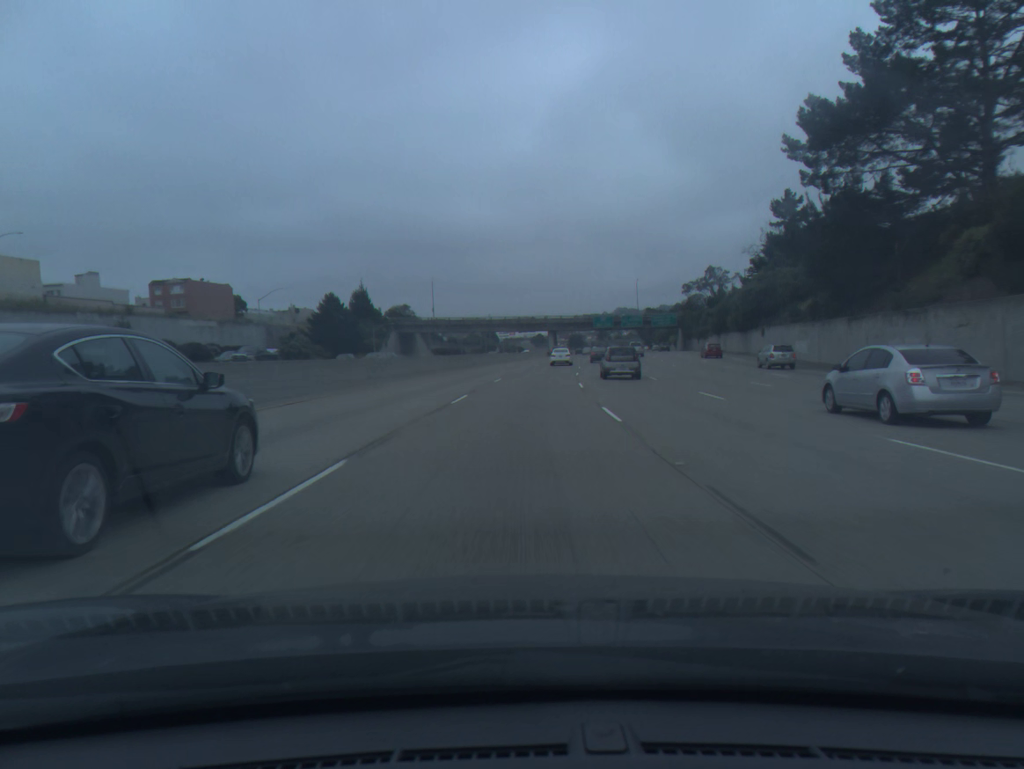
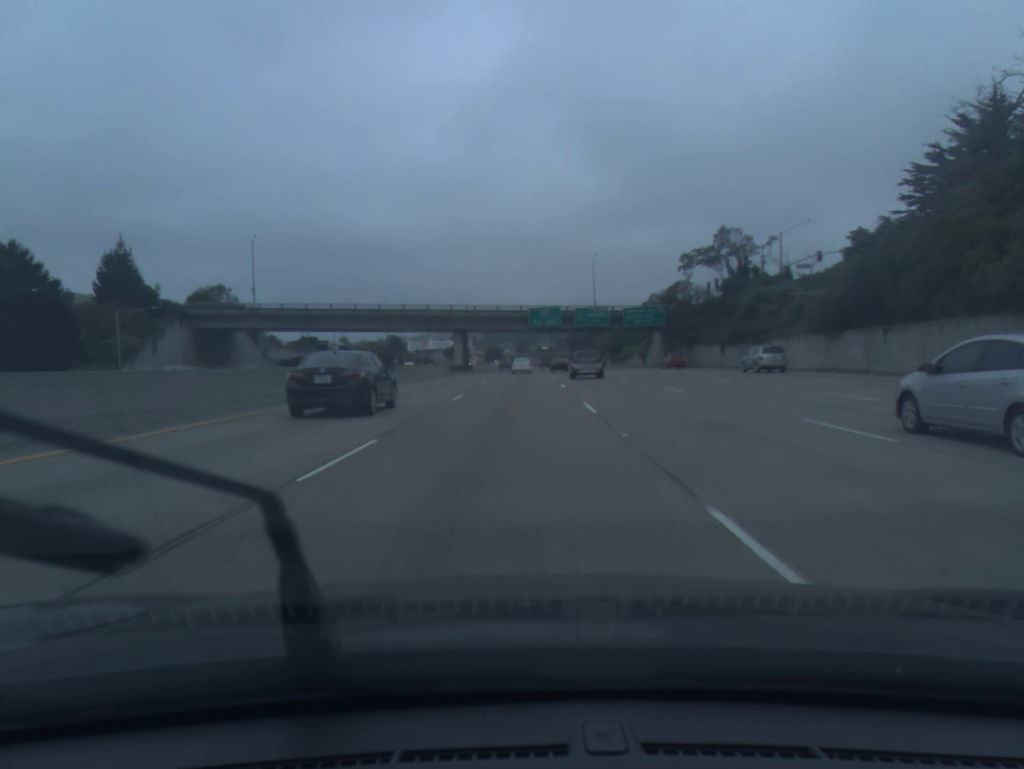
(+4.1, +70.3) m; +6°
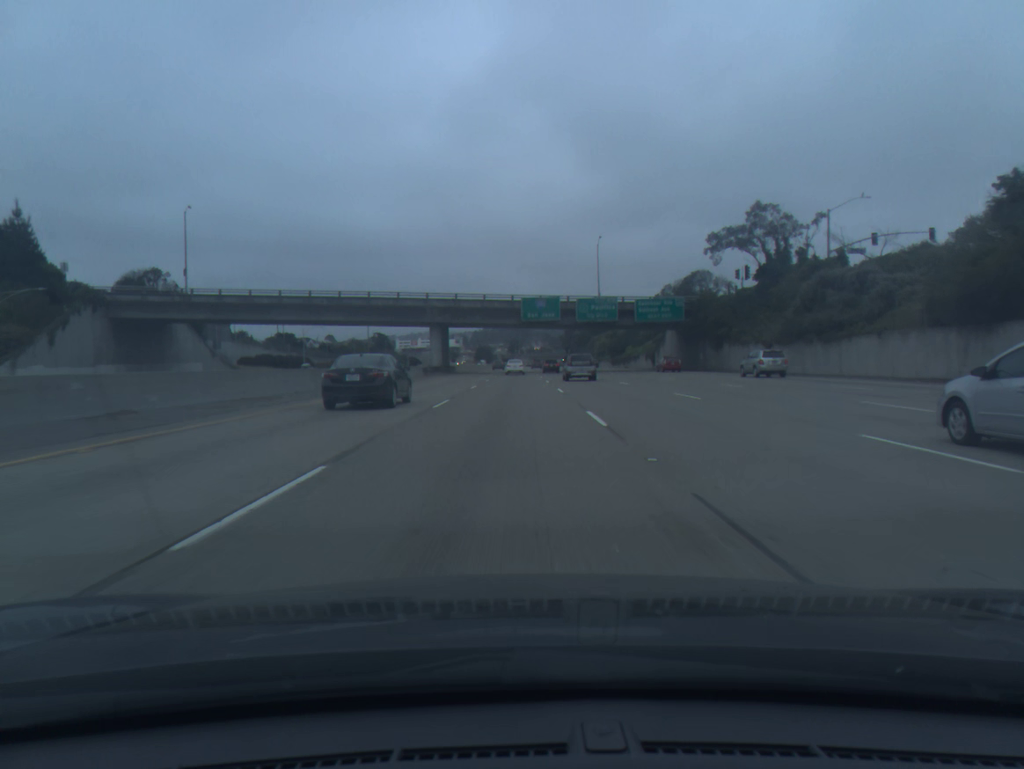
(+0.1, +17.6) m; +1°
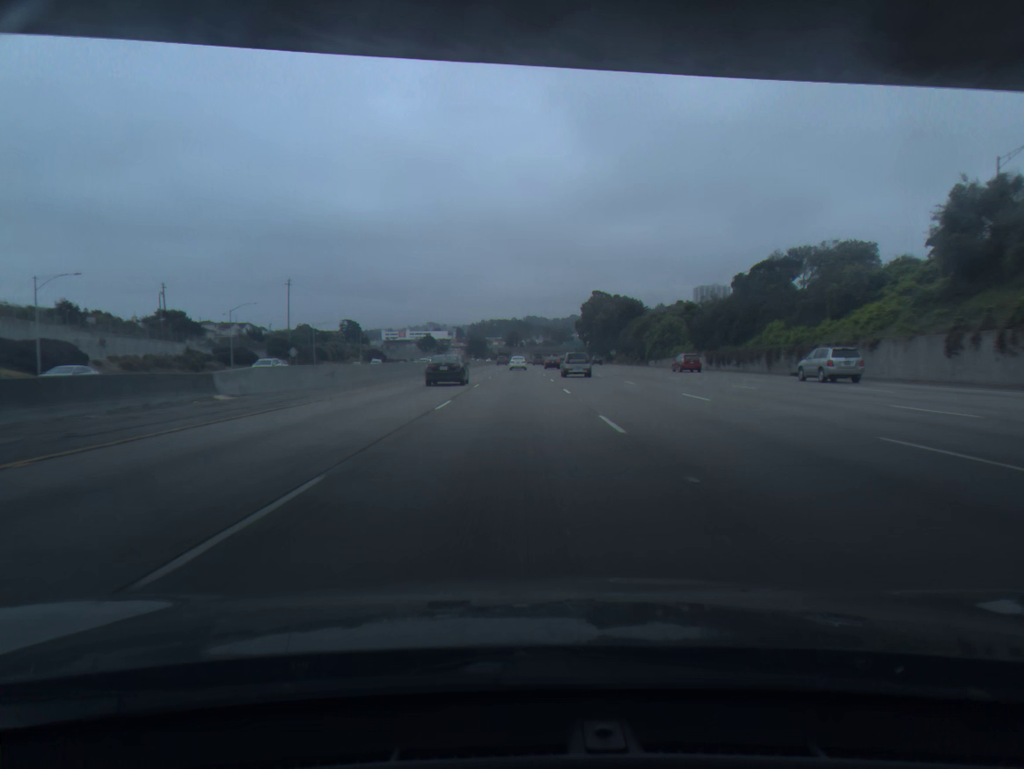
(0.0, +89.0) m; 0°
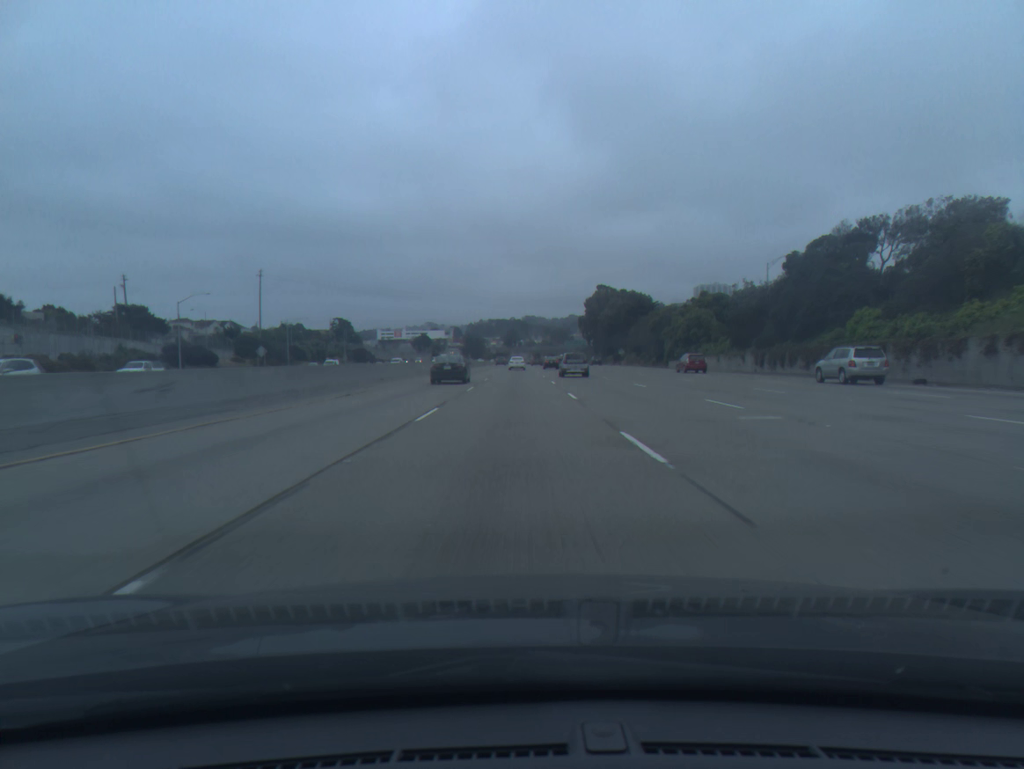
(0.0, +18.2) m; 0°
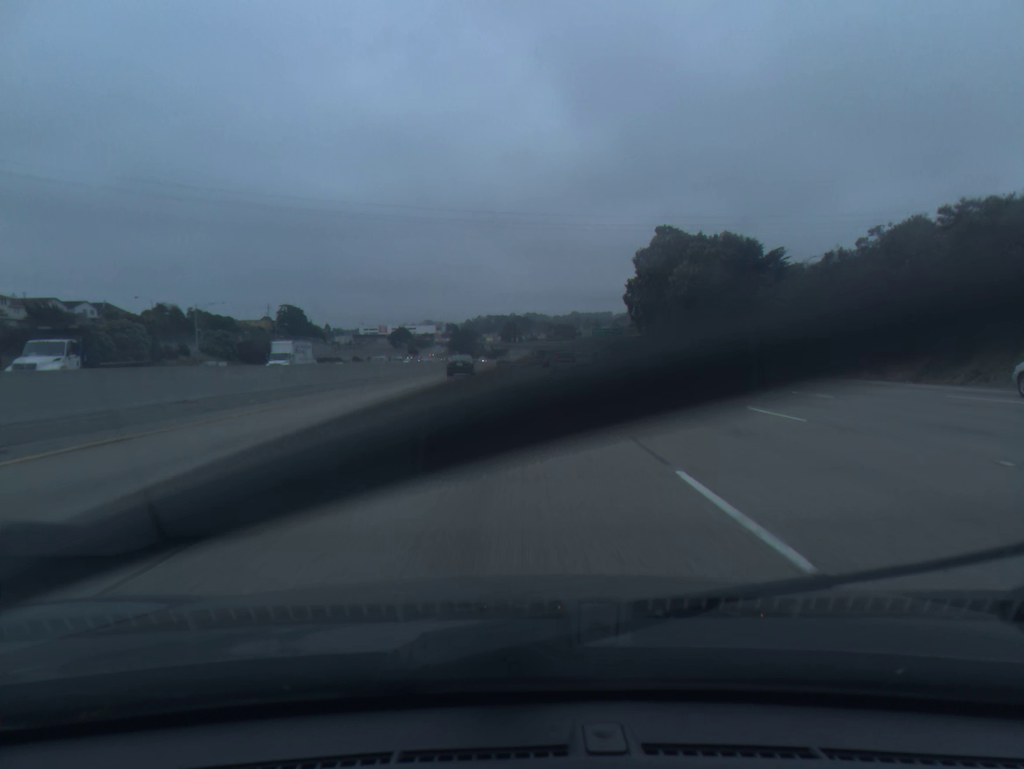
(-0.2, +91.7) m; 0°
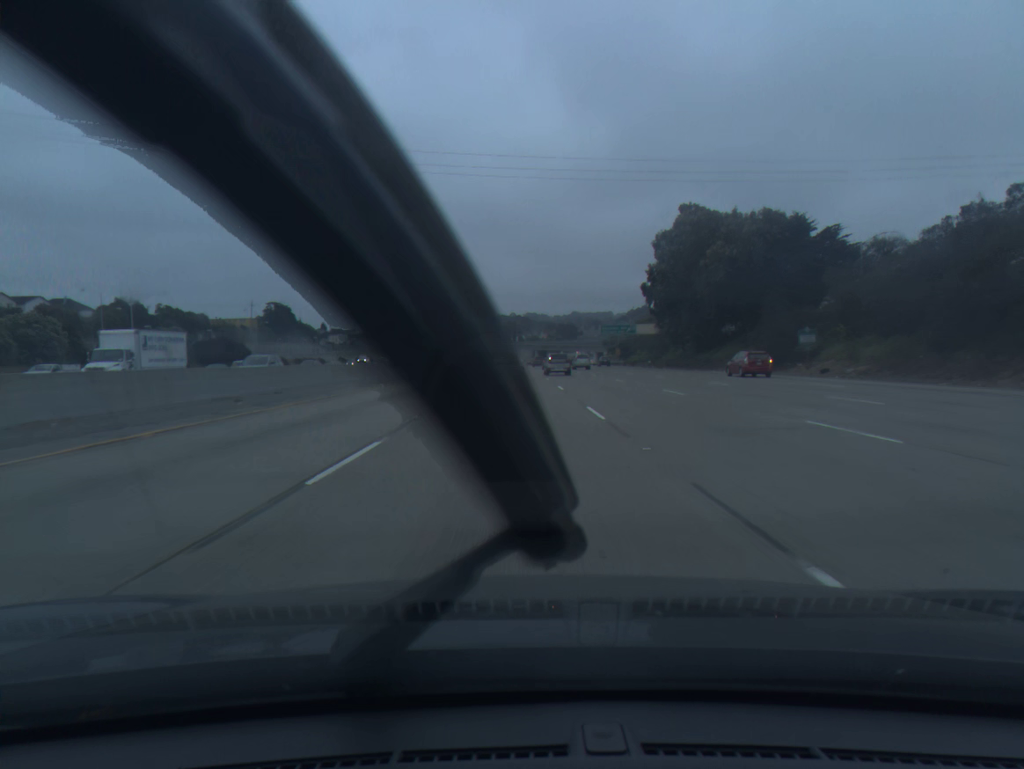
(0.0, +18.4) m; 0°
